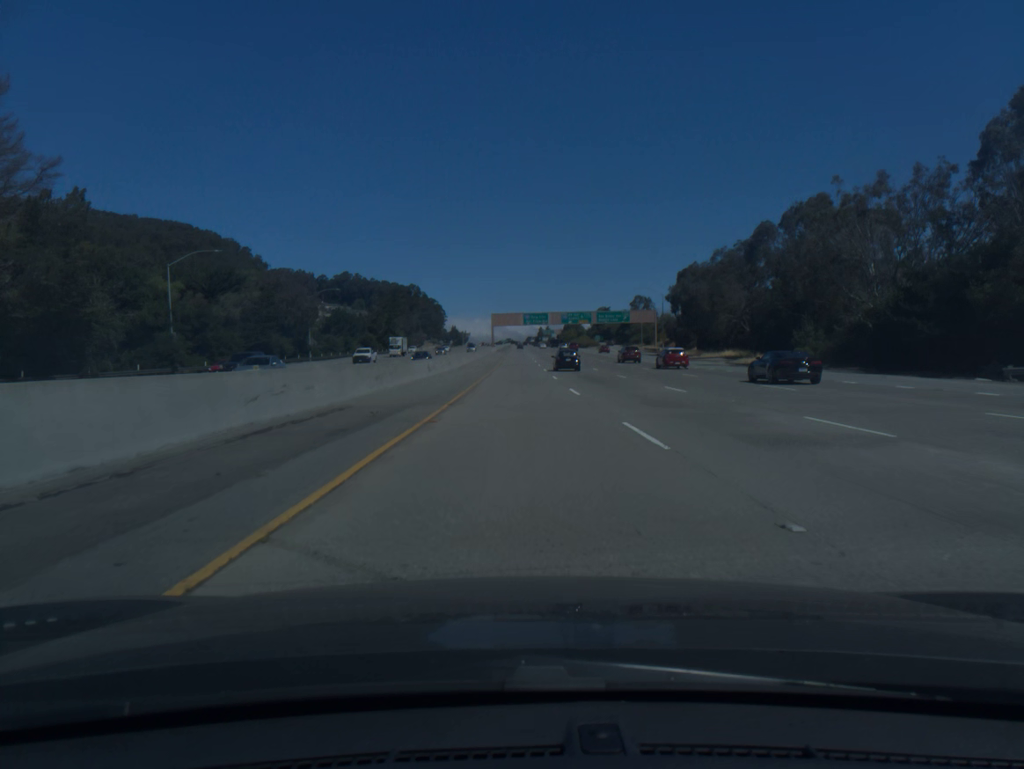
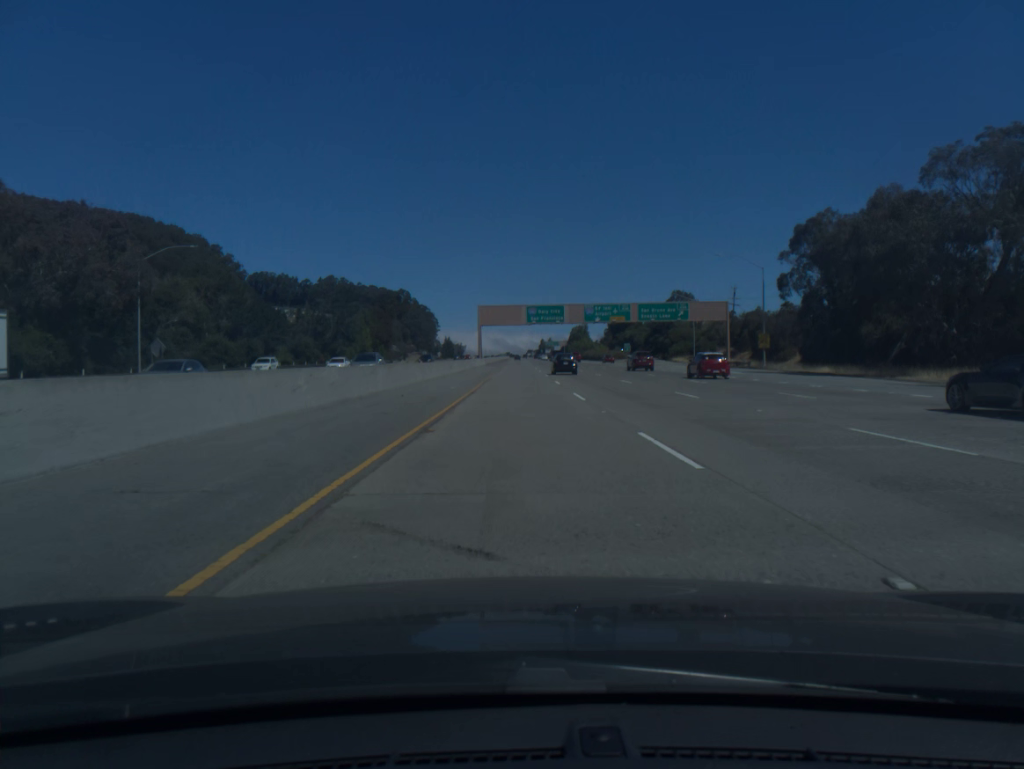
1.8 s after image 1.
(-0.1, +60.0) m; 0°
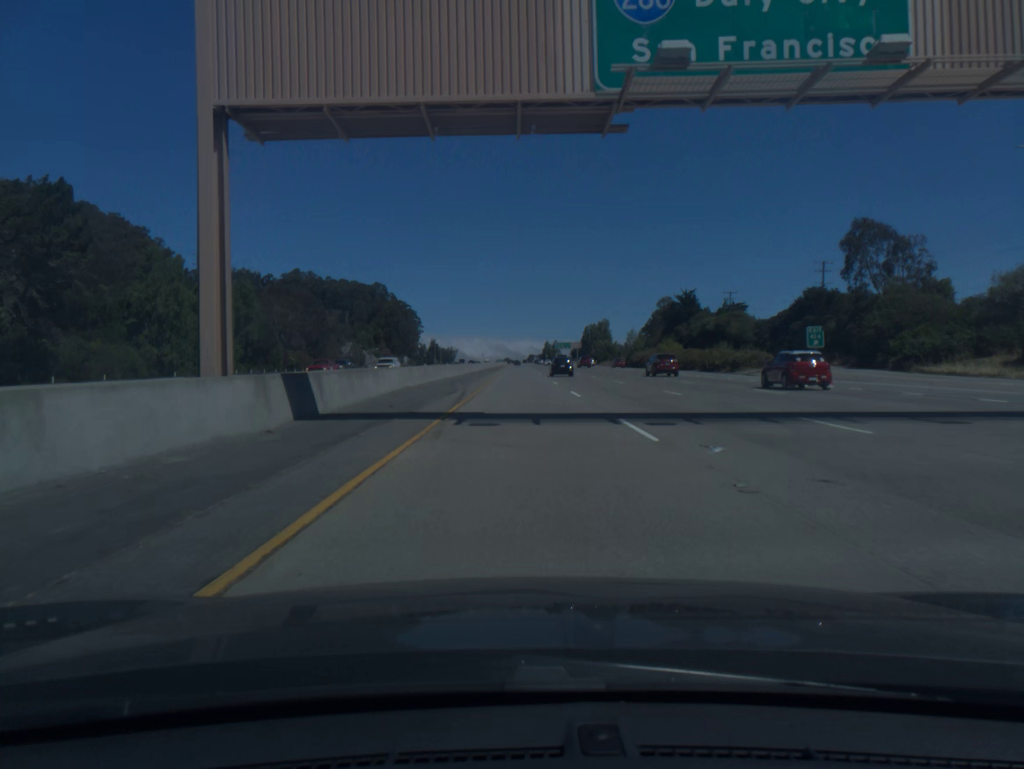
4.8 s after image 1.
(-0.1, +99.5) m; 0°
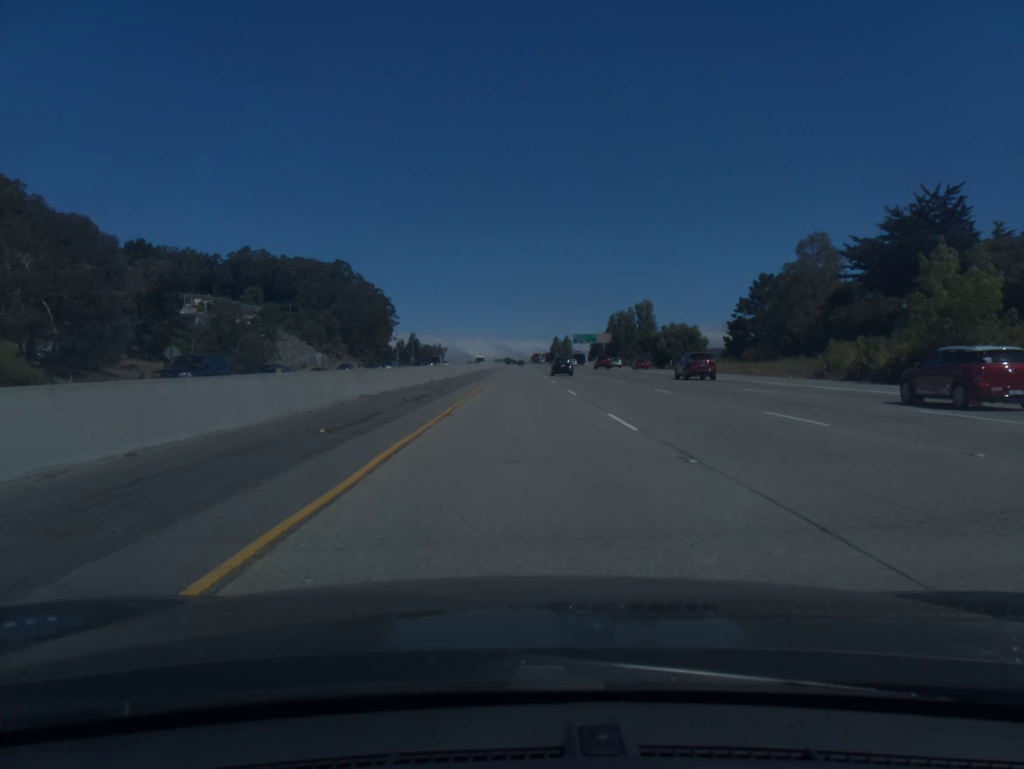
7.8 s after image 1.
(0.0, +100.3) m; 0°
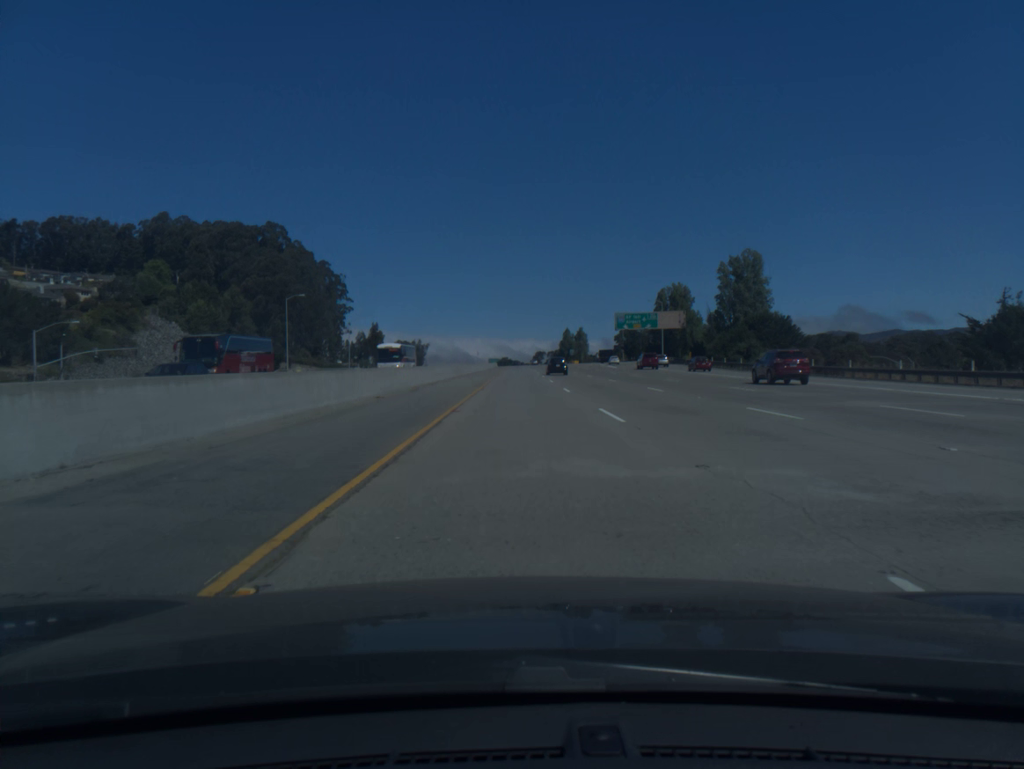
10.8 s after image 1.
(+0.1, +100.9) m; 0°
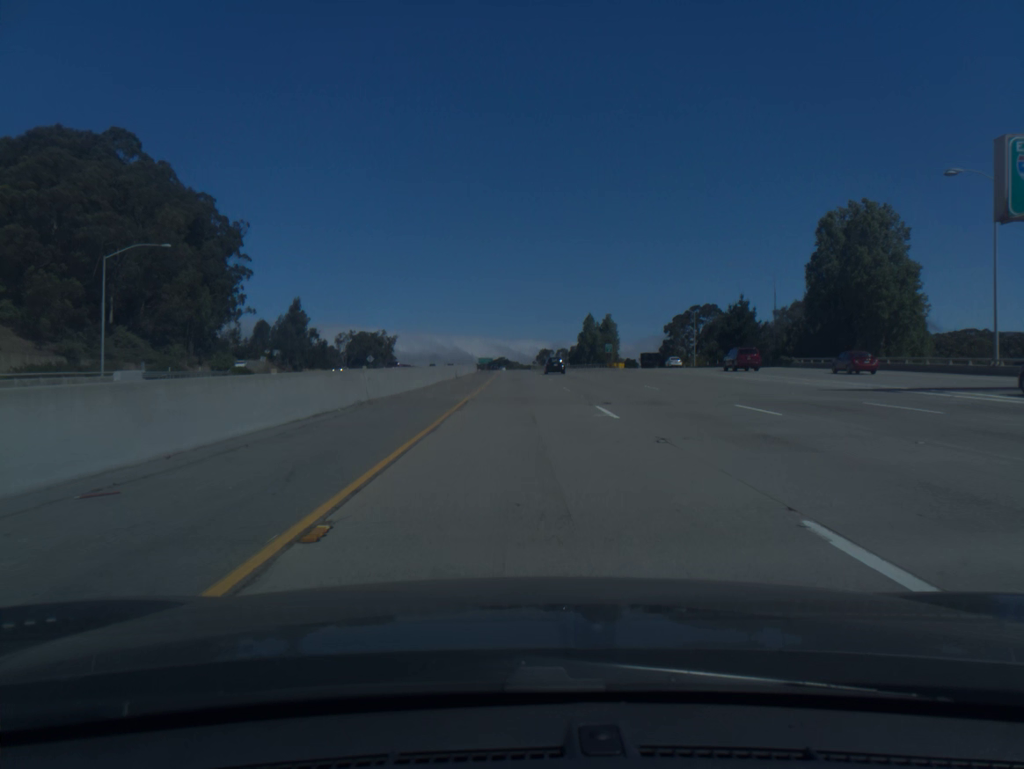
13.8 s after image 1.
(-0.1, +101.0) m; 0°
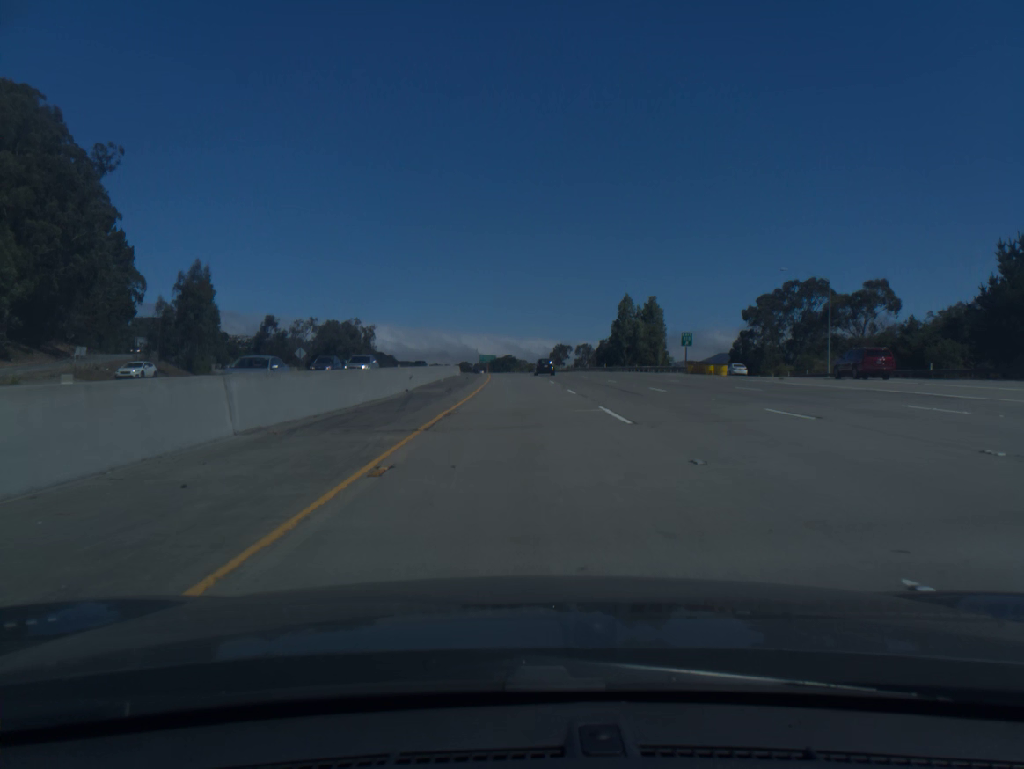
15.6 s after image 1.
(0.0, +60.5) m; 0°
